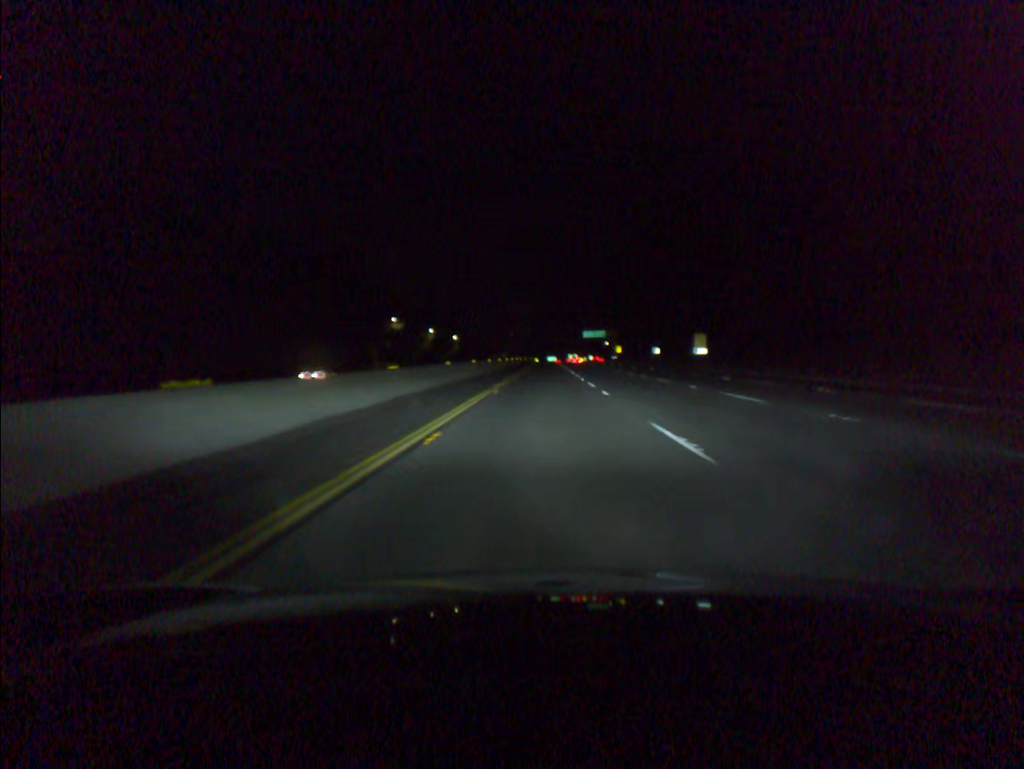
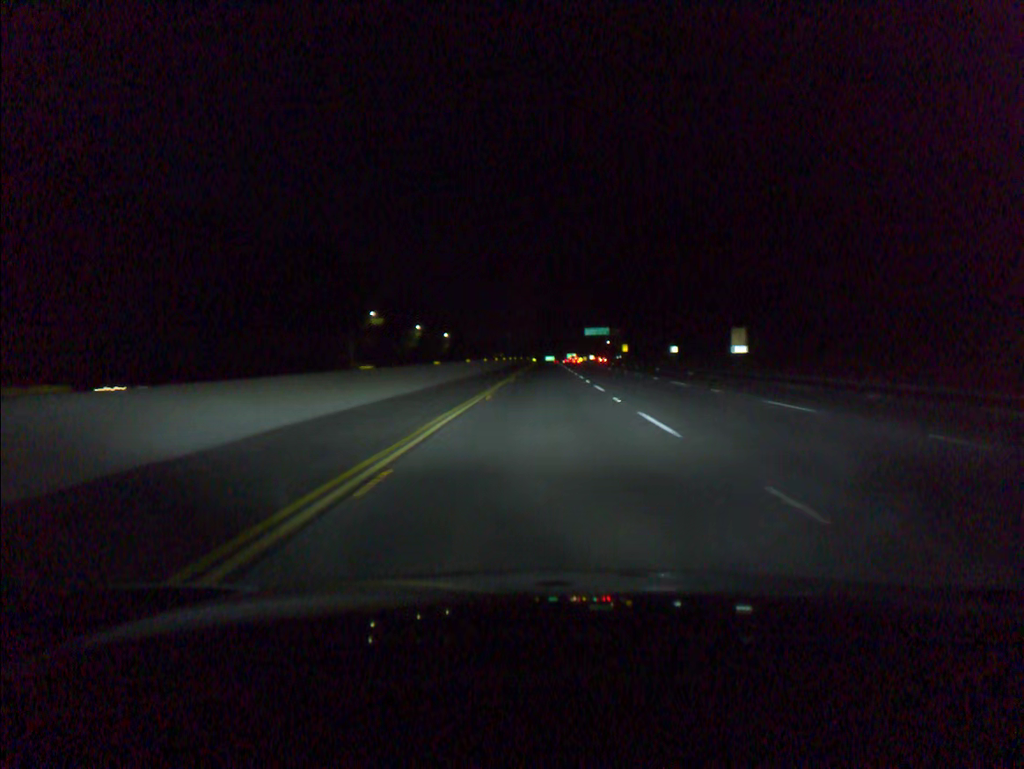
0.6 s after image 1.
(0.0, +18.6) m; 0°
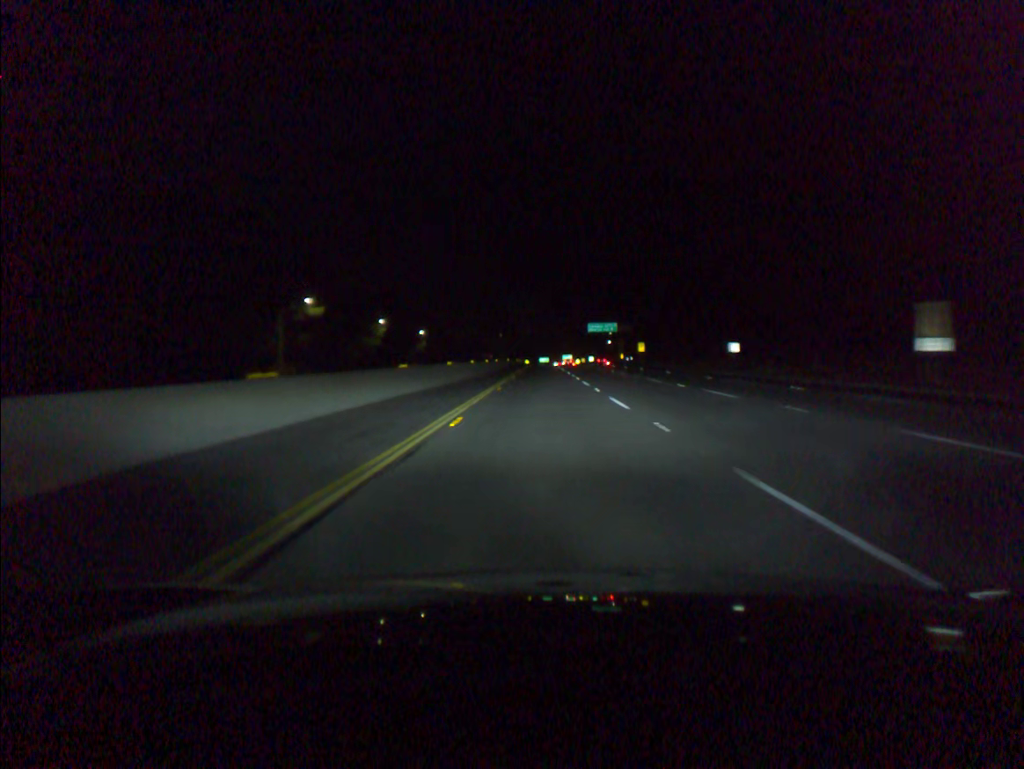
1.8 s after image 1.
(+0.1, +37.2) m; 0°
